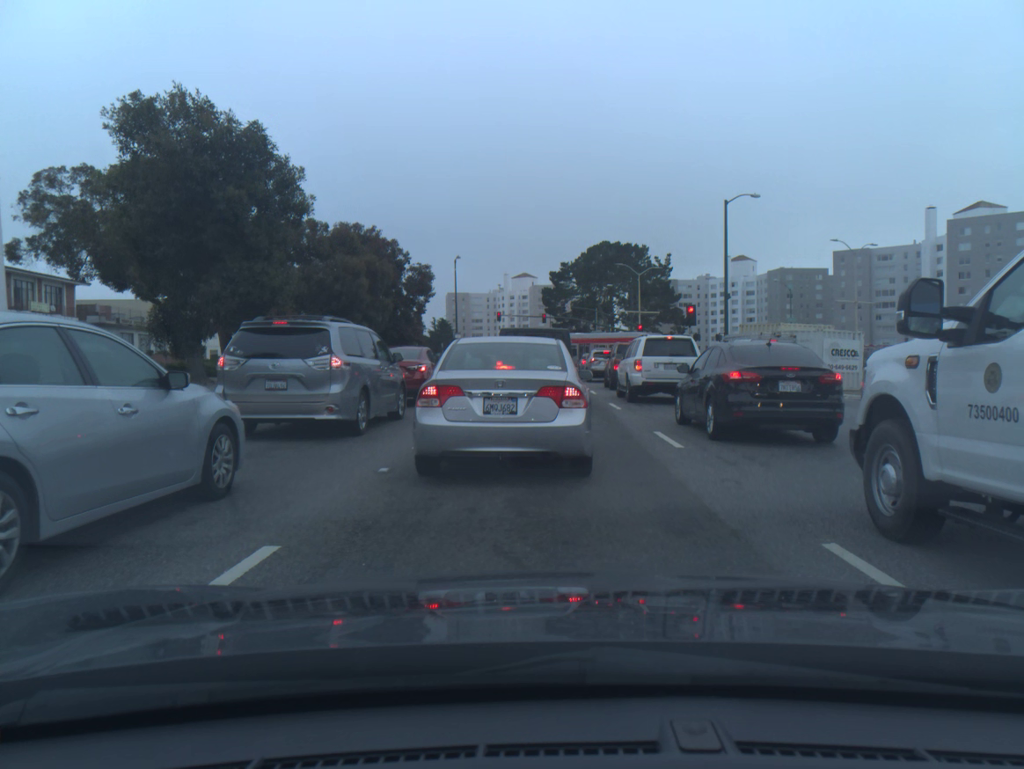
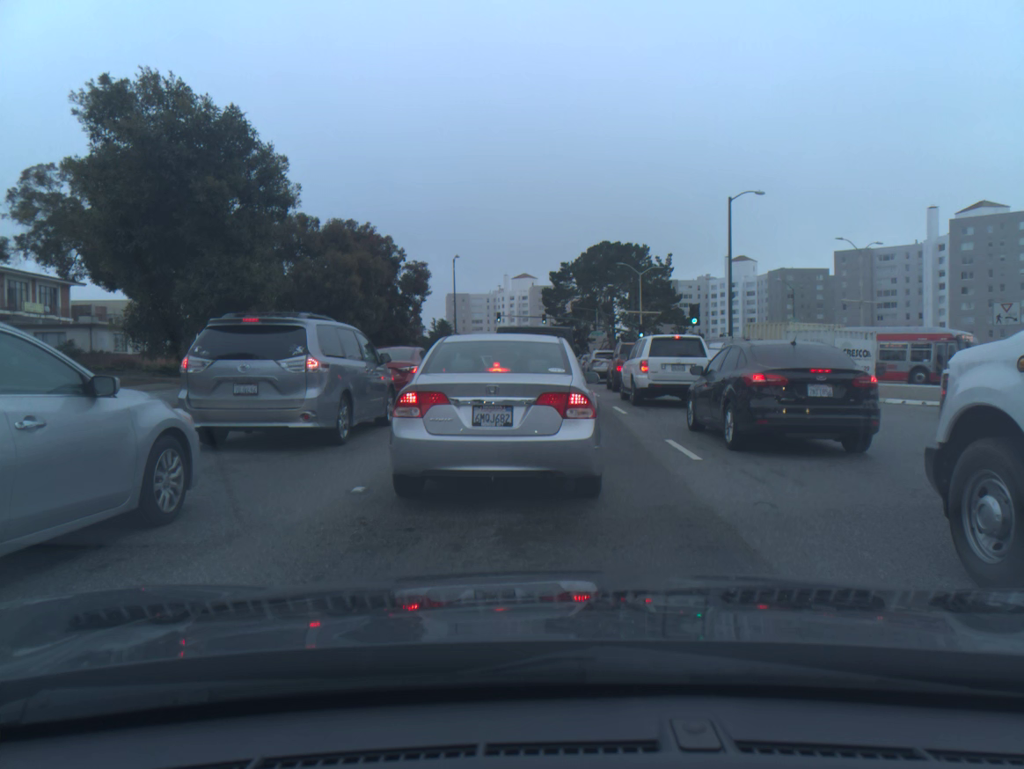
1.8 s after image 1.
(0.0, +1.2) m; 0°
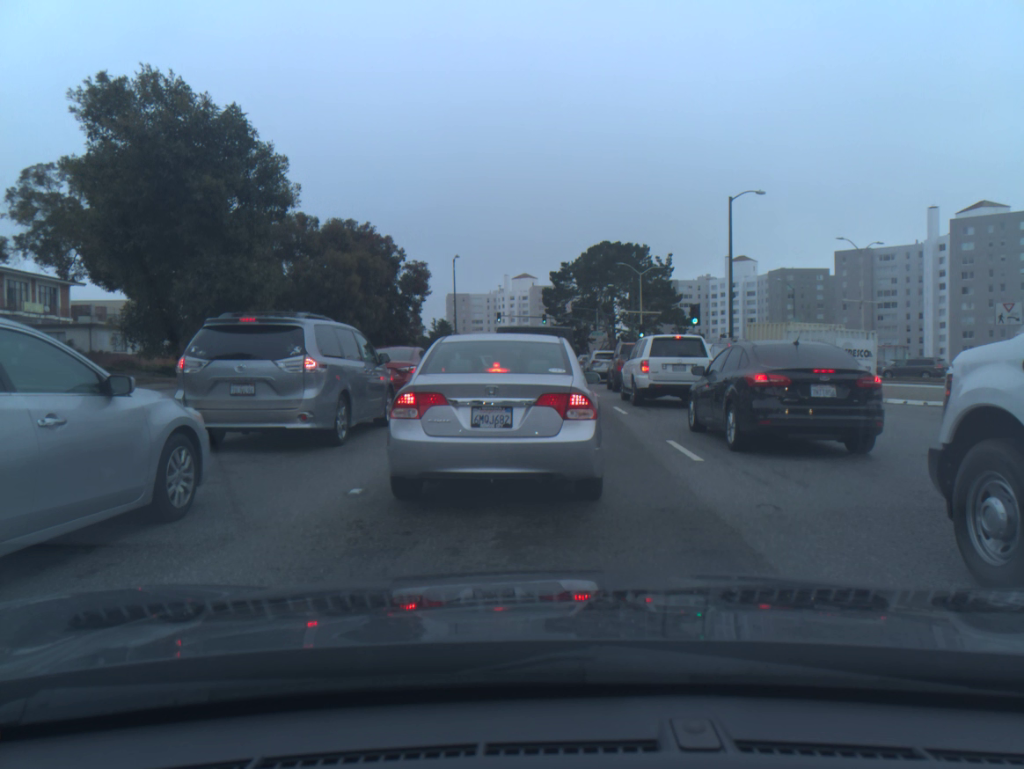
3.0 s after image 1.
(0.0, +0.1) m; 0°
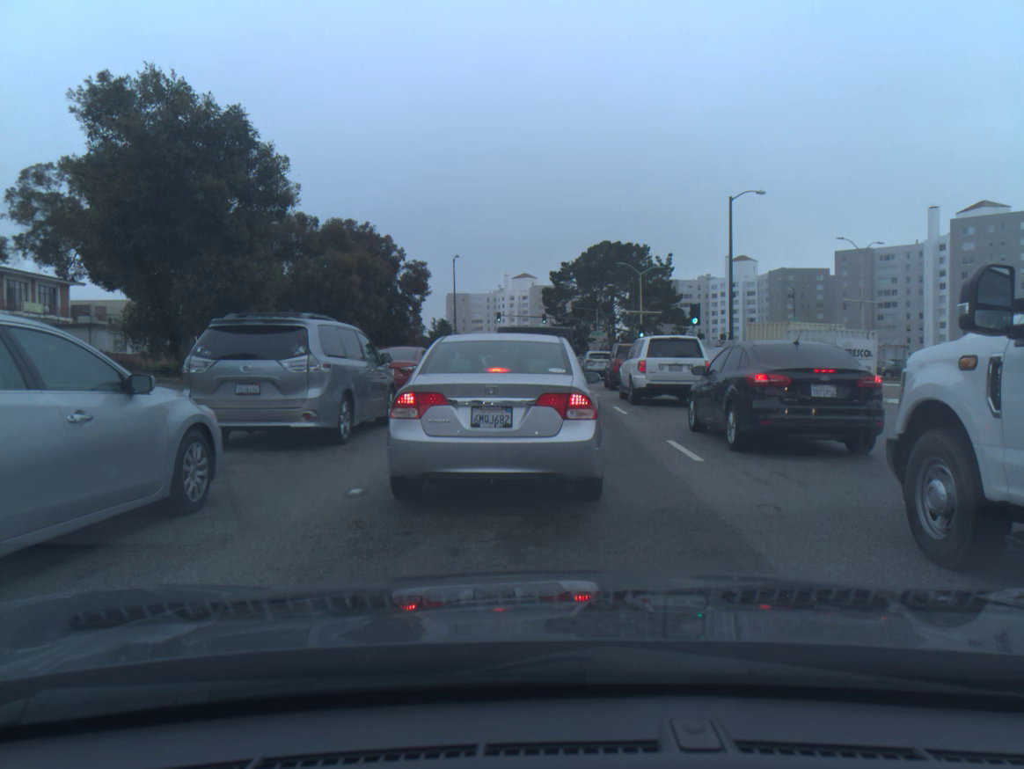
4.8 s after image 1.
(0.0, 0.0) m; 0°
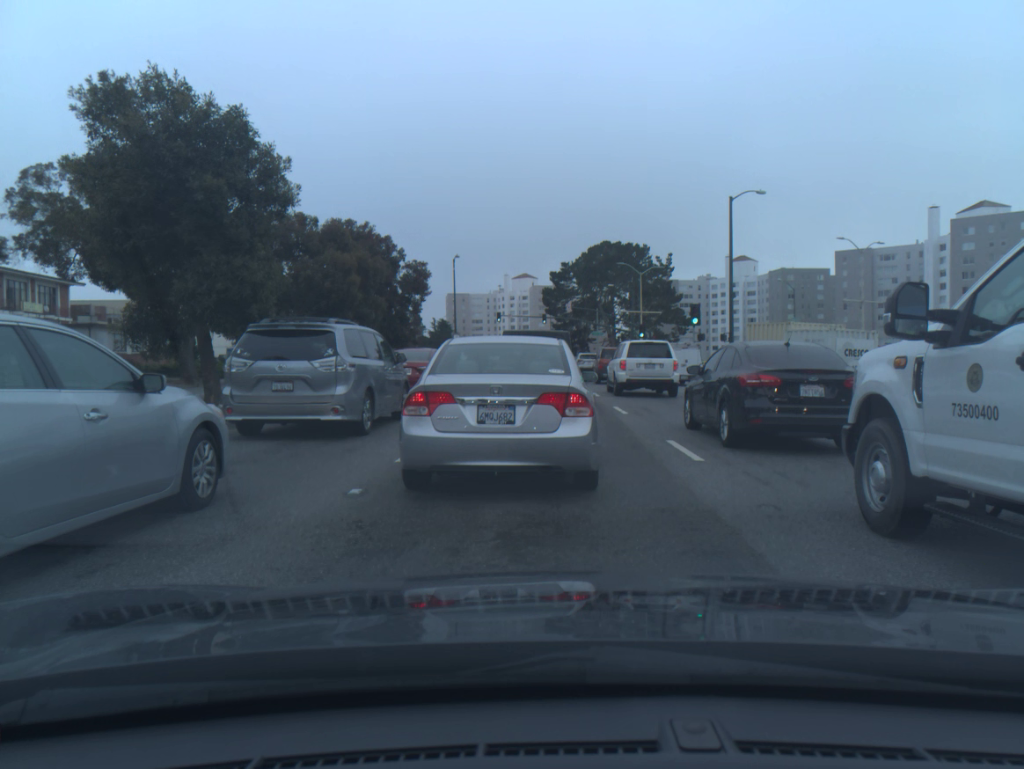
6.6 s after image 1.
(0.0, 0.0) m; 0°
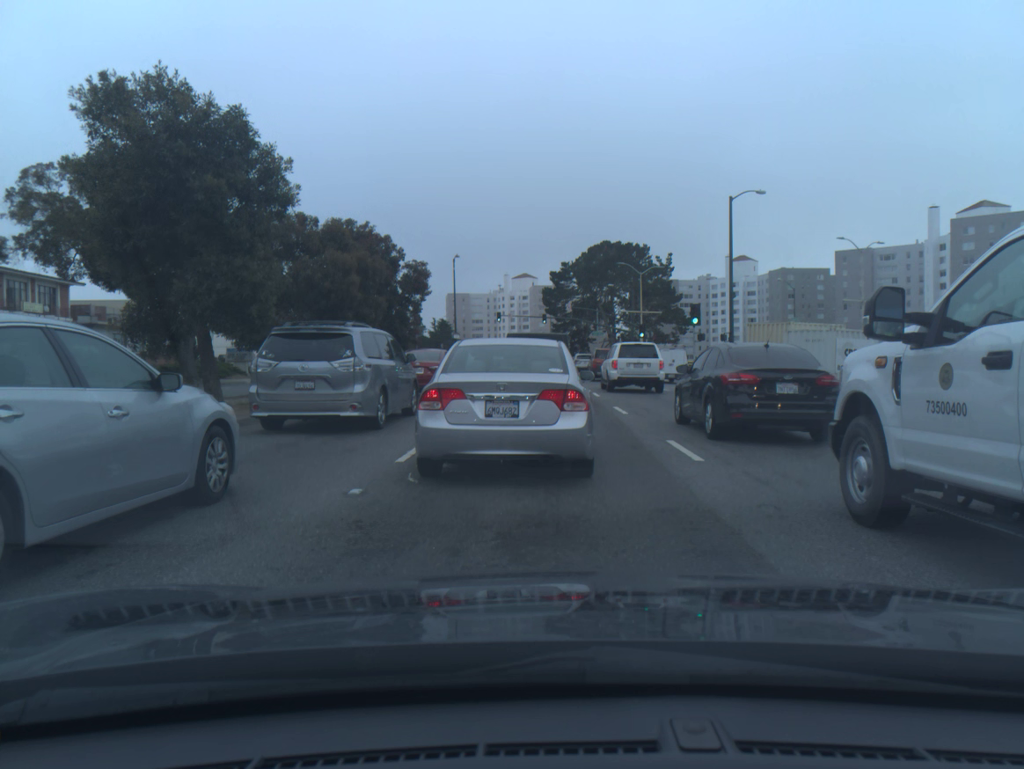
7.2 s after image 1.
(0.0, 0.0) m; 0°
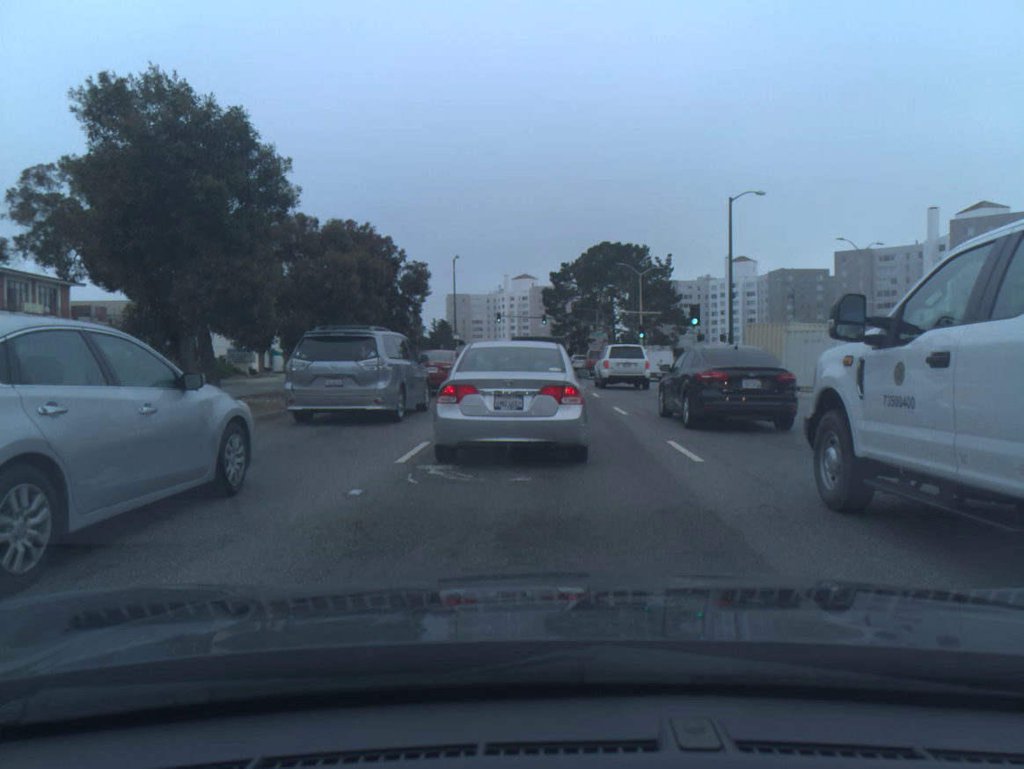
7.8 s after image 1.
(0.0, 0.0) m; 0°
